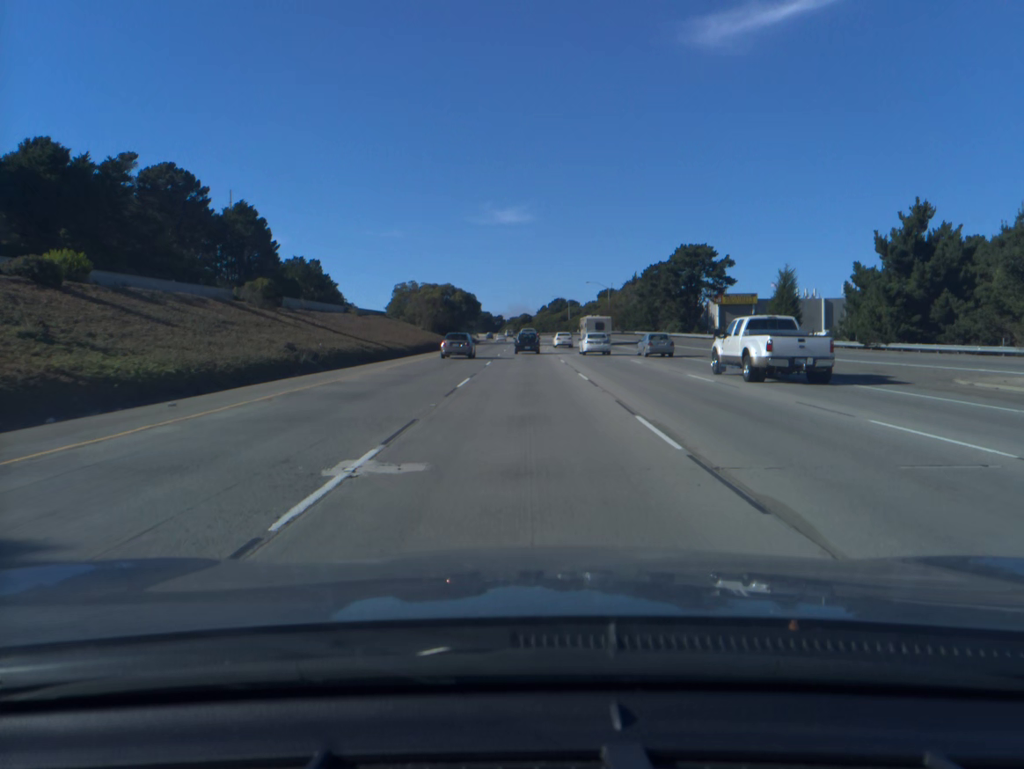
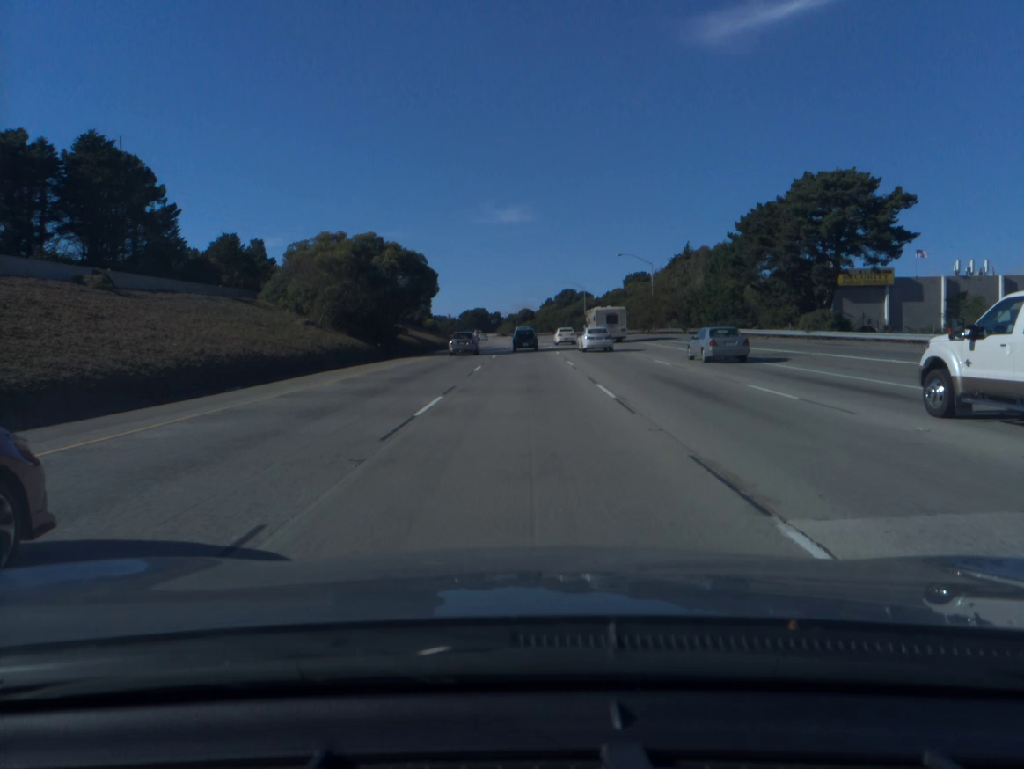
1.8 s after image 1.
(0.0, +51.2) m; 0°
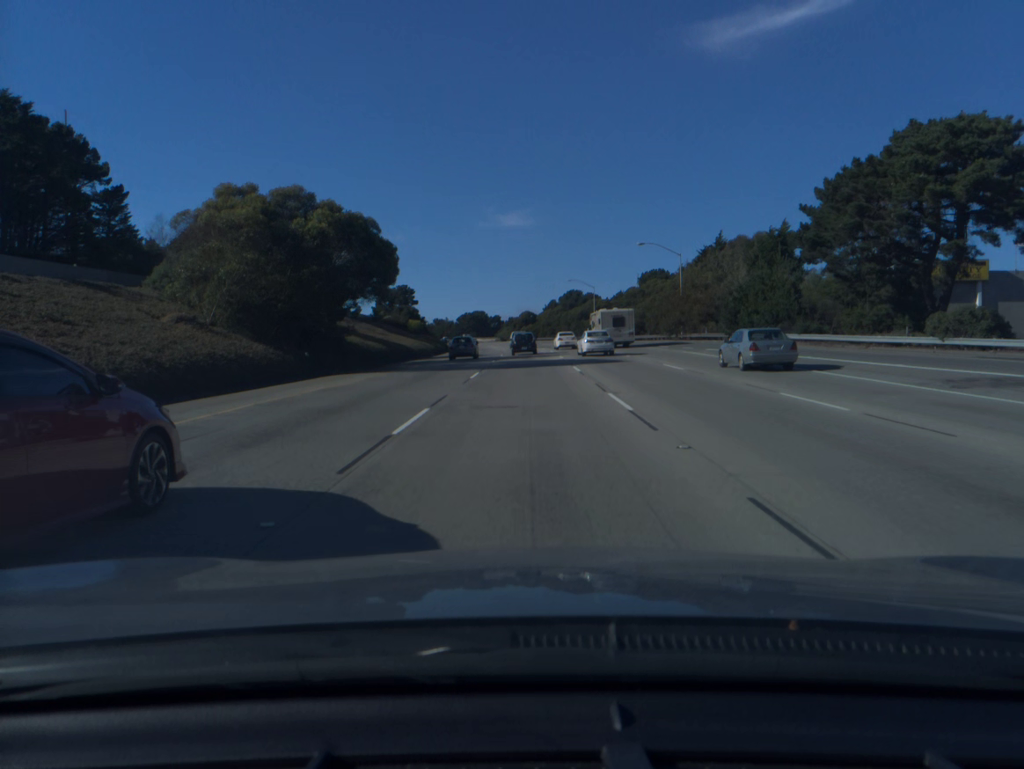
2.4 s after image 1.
(0.0, +17.1) m; 0°
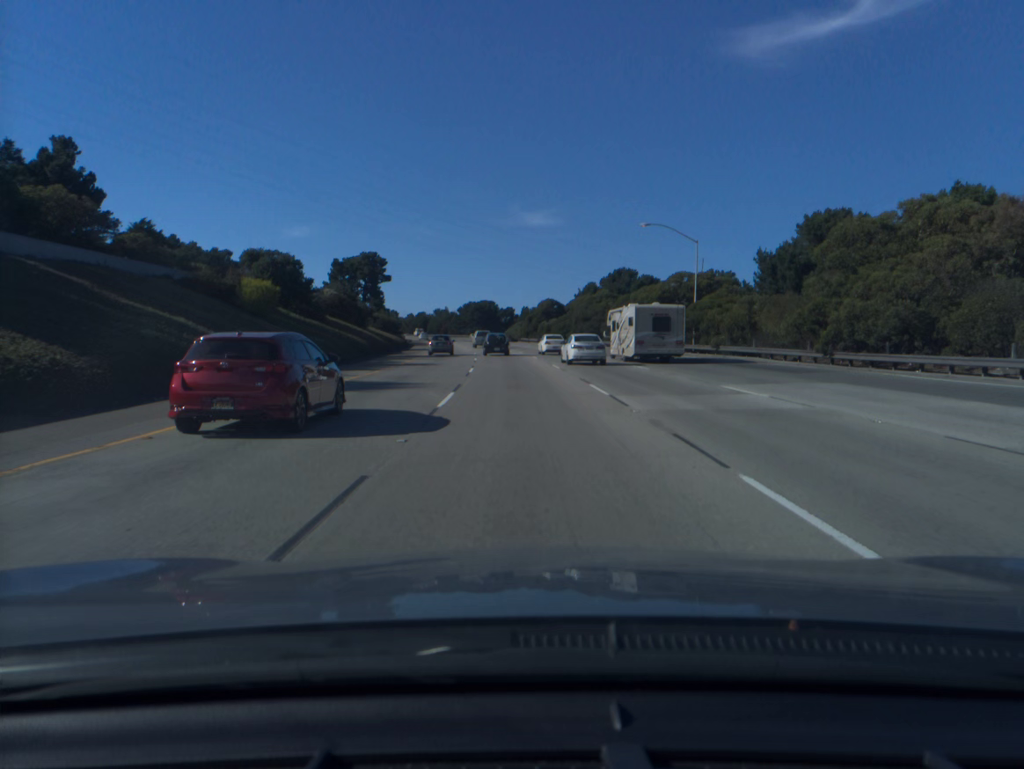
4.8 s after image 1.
(-0.3, +68.5) m; -1°
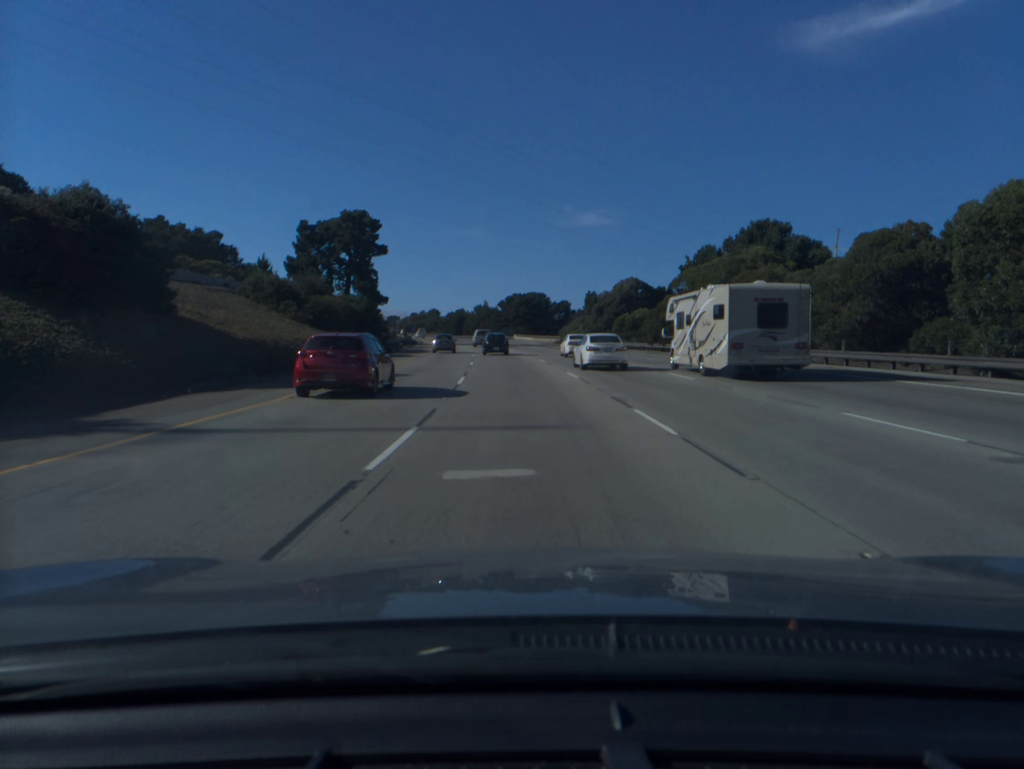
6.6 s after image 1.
(-1.7, +51.4) m; -4°
